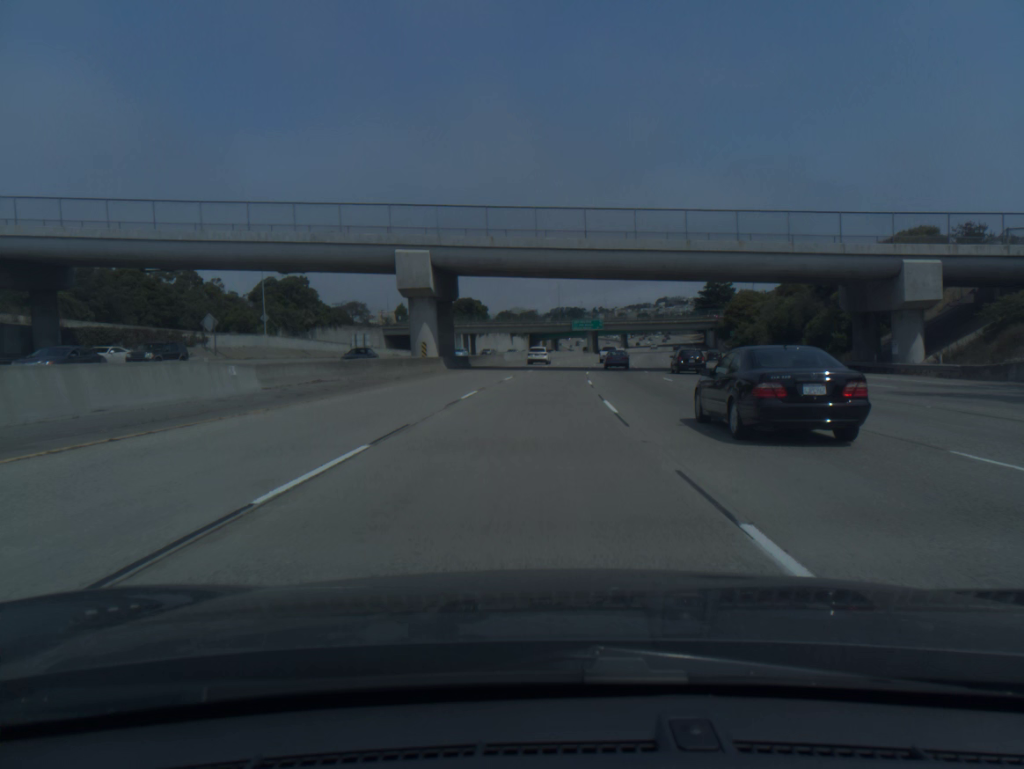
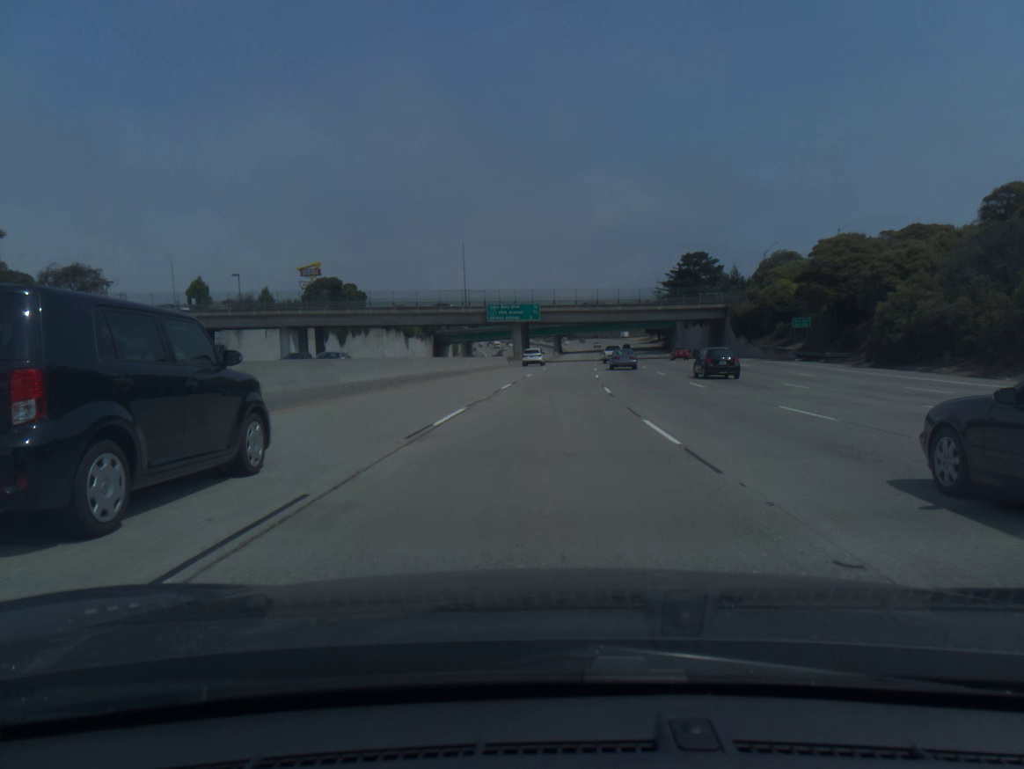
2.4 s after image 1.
(+3.5, +77.2) m; +6°
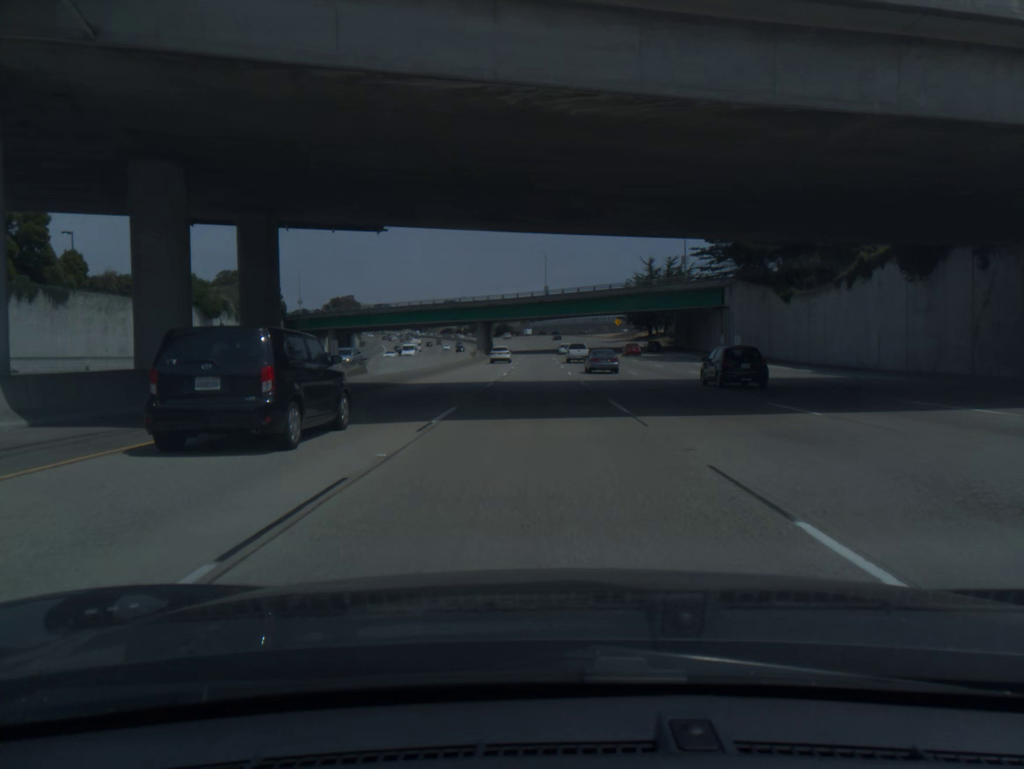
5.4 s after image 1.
(+5.1, +98.6) m; +4°
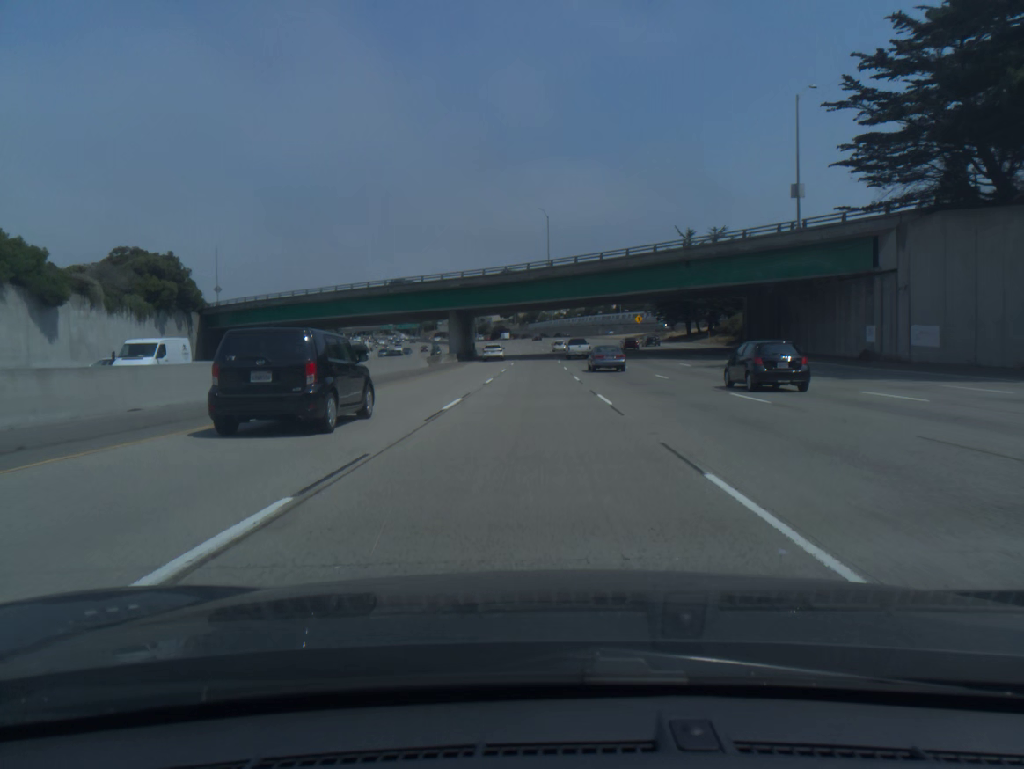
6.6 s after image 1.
(+0.1, +40.0) m; 0°
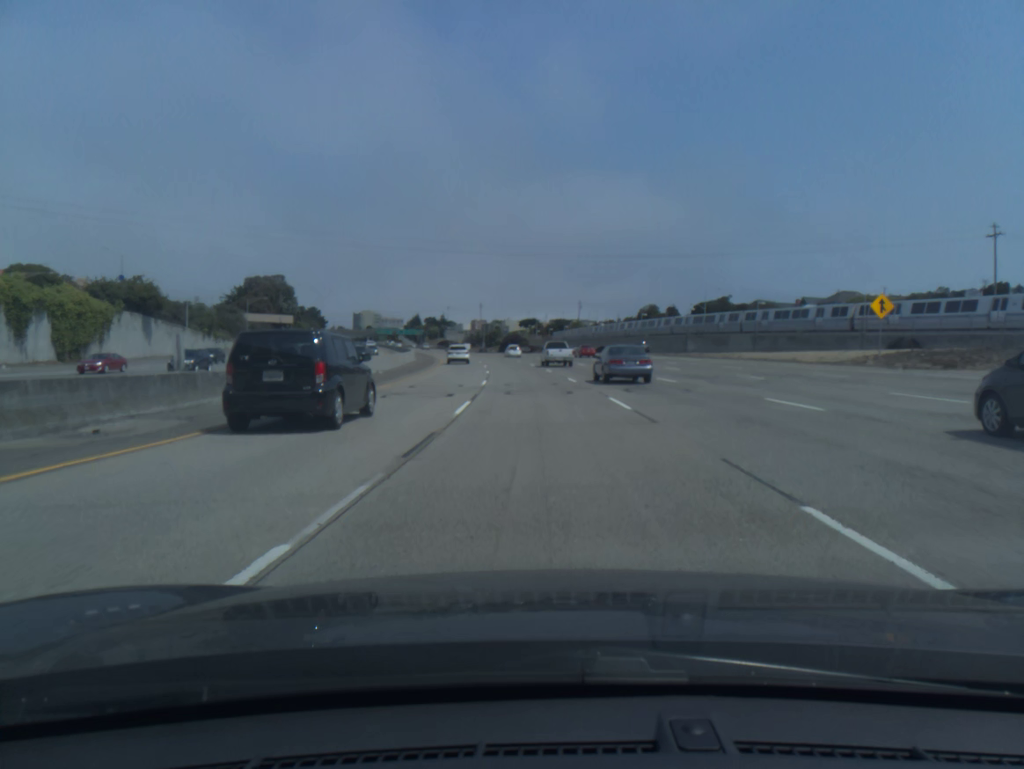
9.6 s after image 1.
(-1.0, +101.3) m; -2°
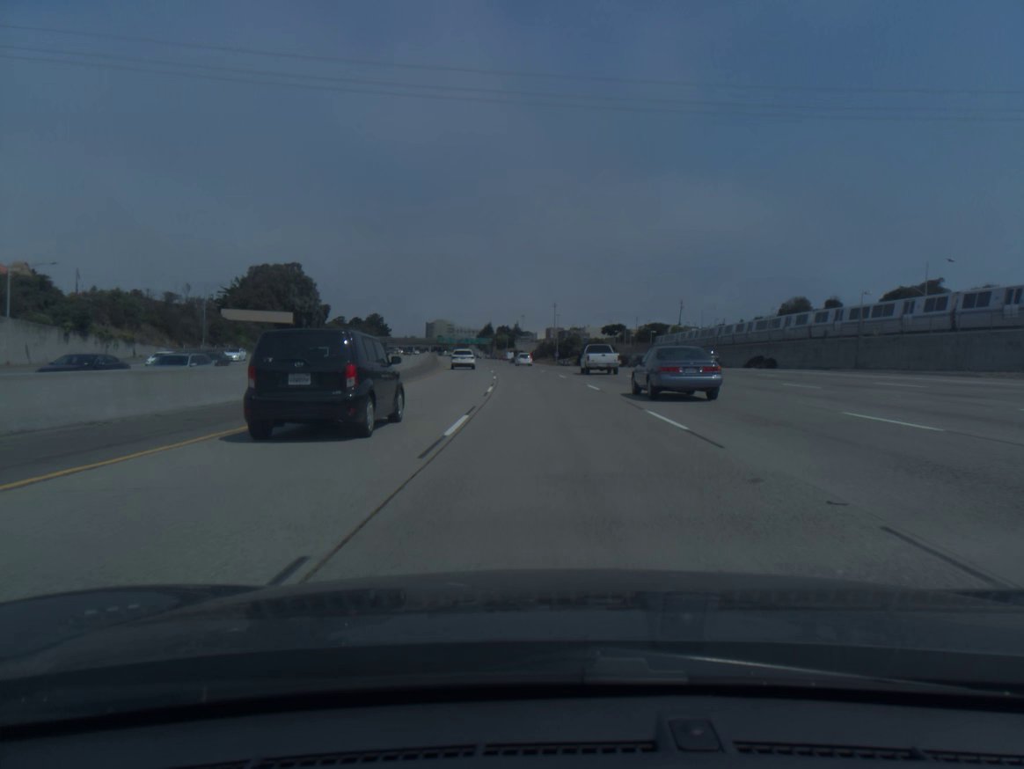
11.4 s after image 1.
(-2.8, +60.9) m; -6°
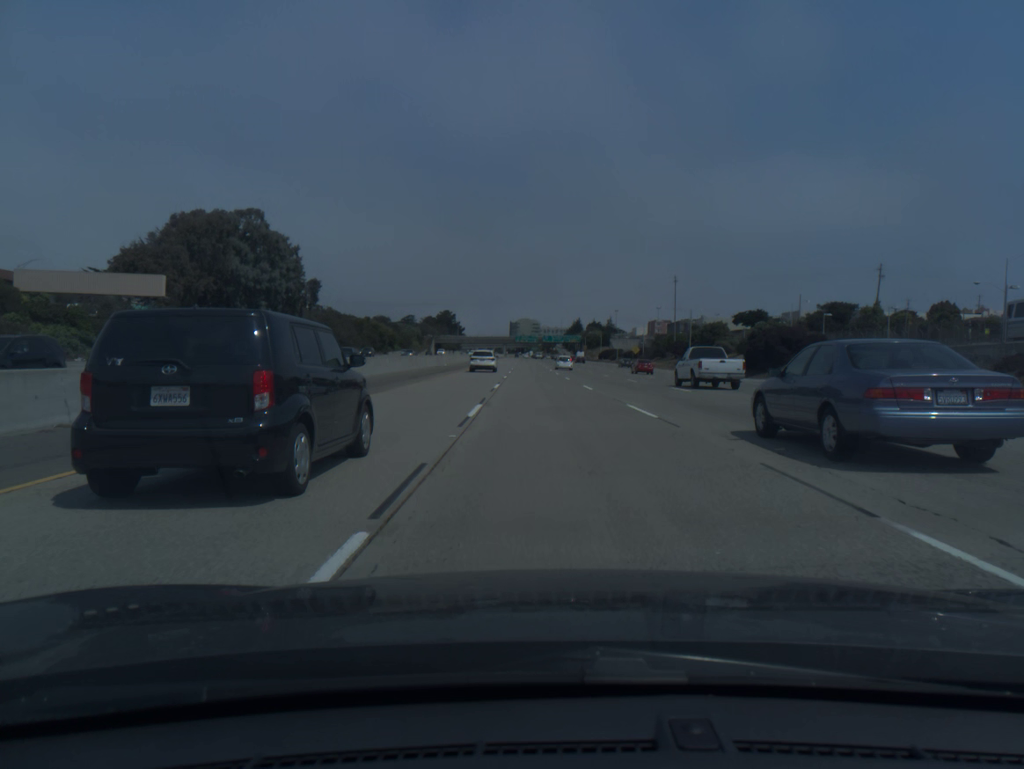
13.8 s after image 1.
(-4.9, +81.4) m; -7°
